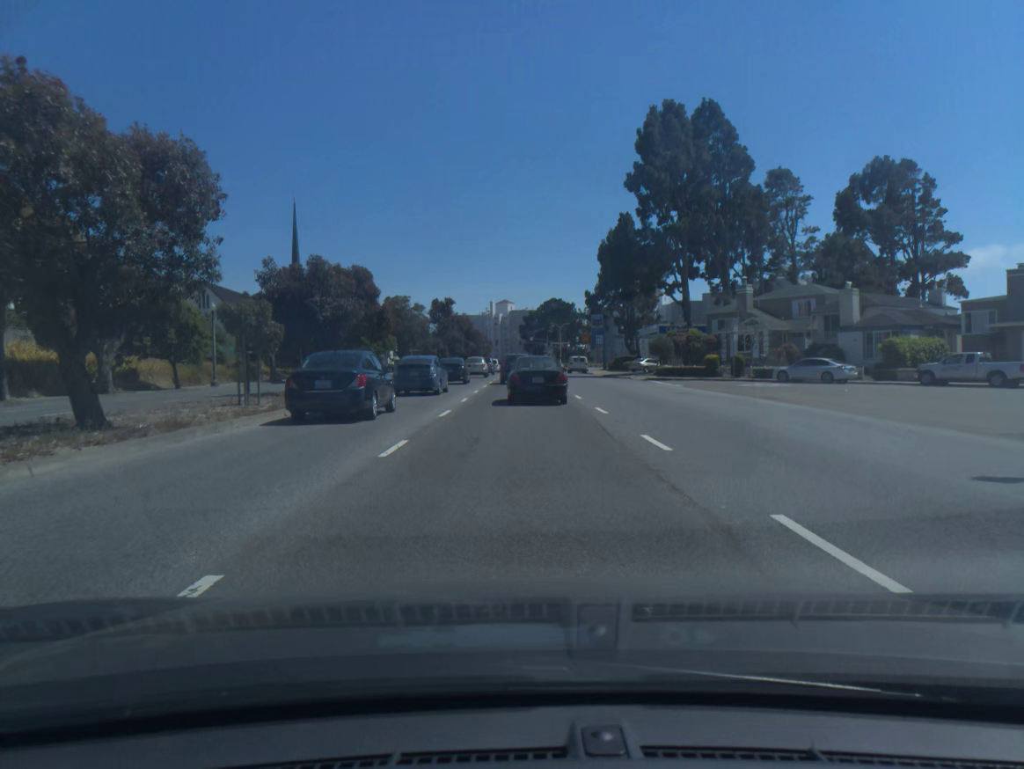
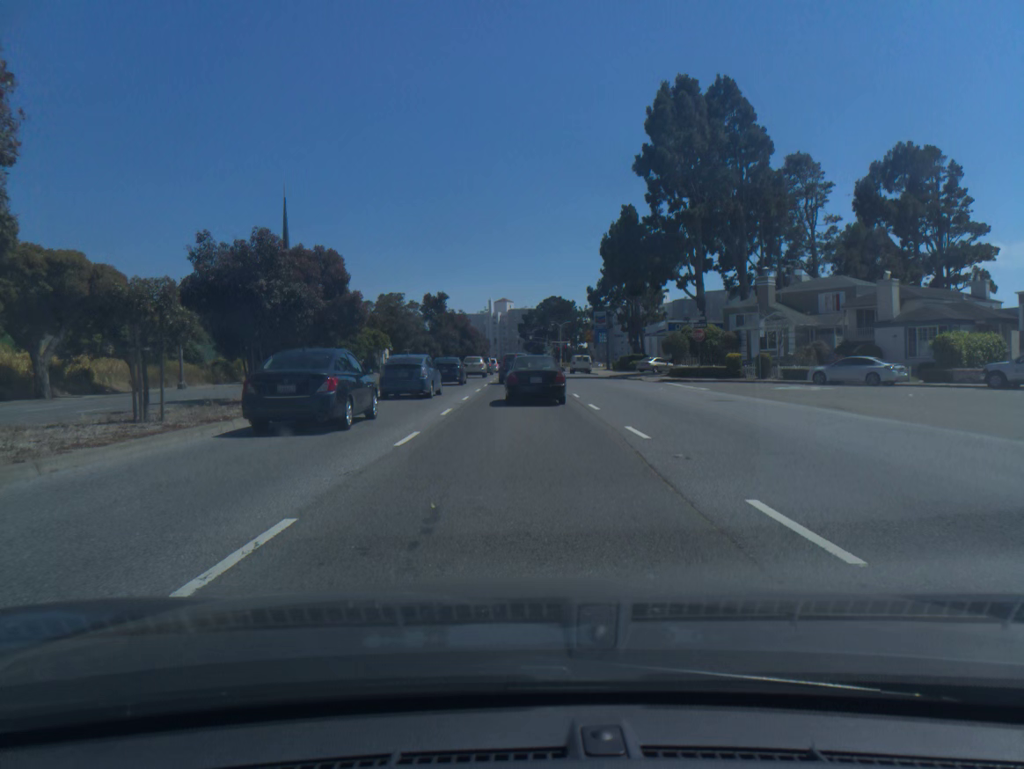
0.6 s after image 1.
(0.0, +5.9) m; 0°
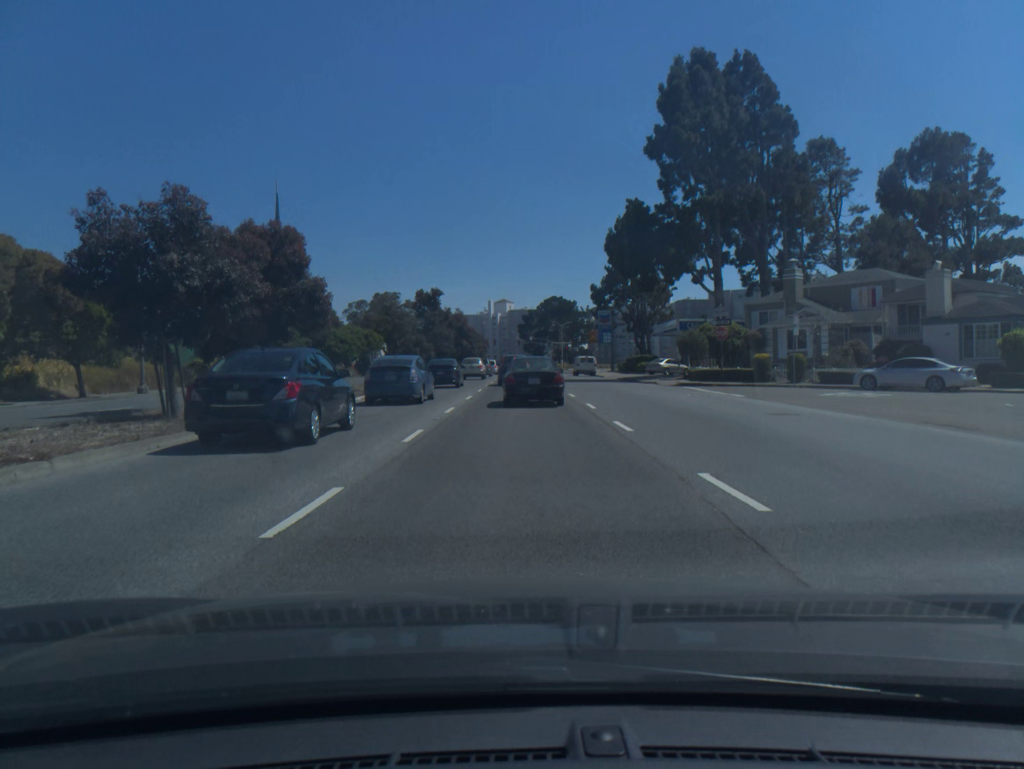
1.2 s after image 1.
(0.0, +5.8) m; 0°
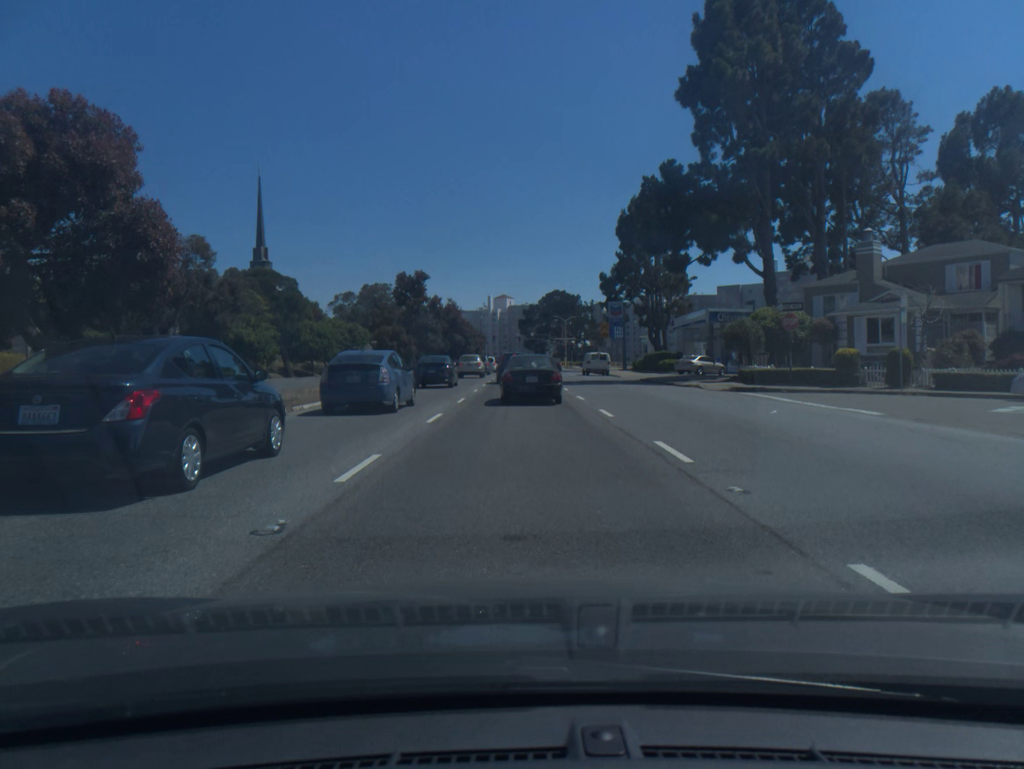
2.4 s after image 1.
(0.0, +11.3) m; 0°
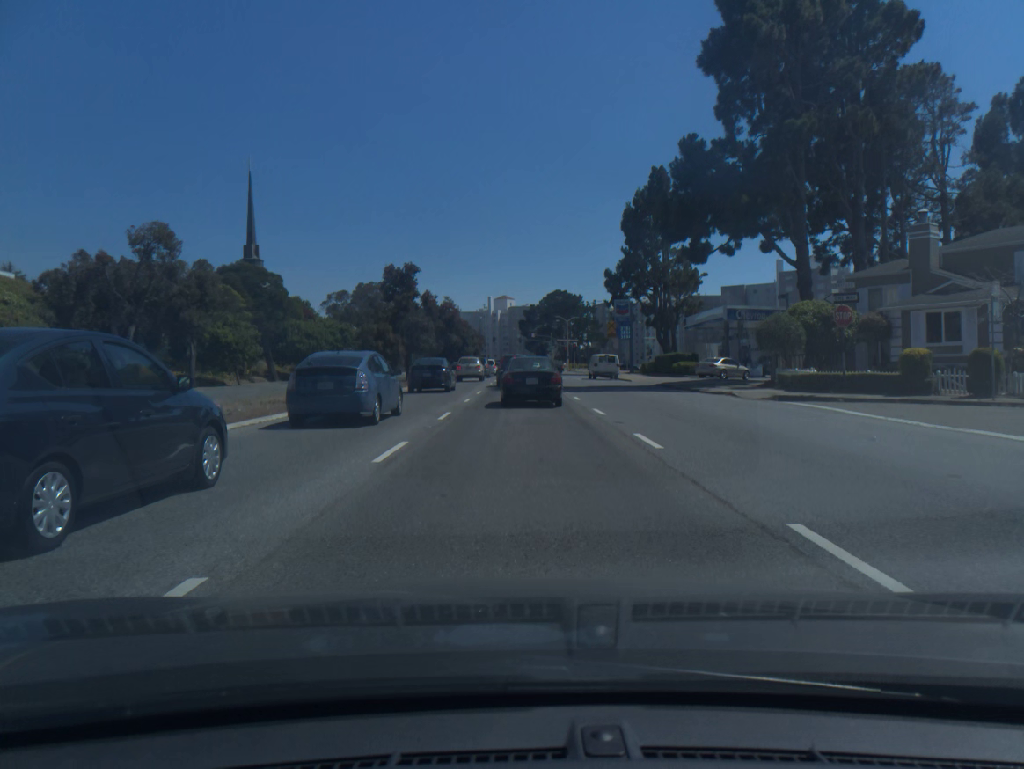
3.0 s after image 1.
(0.0, +5.6) m; 0°
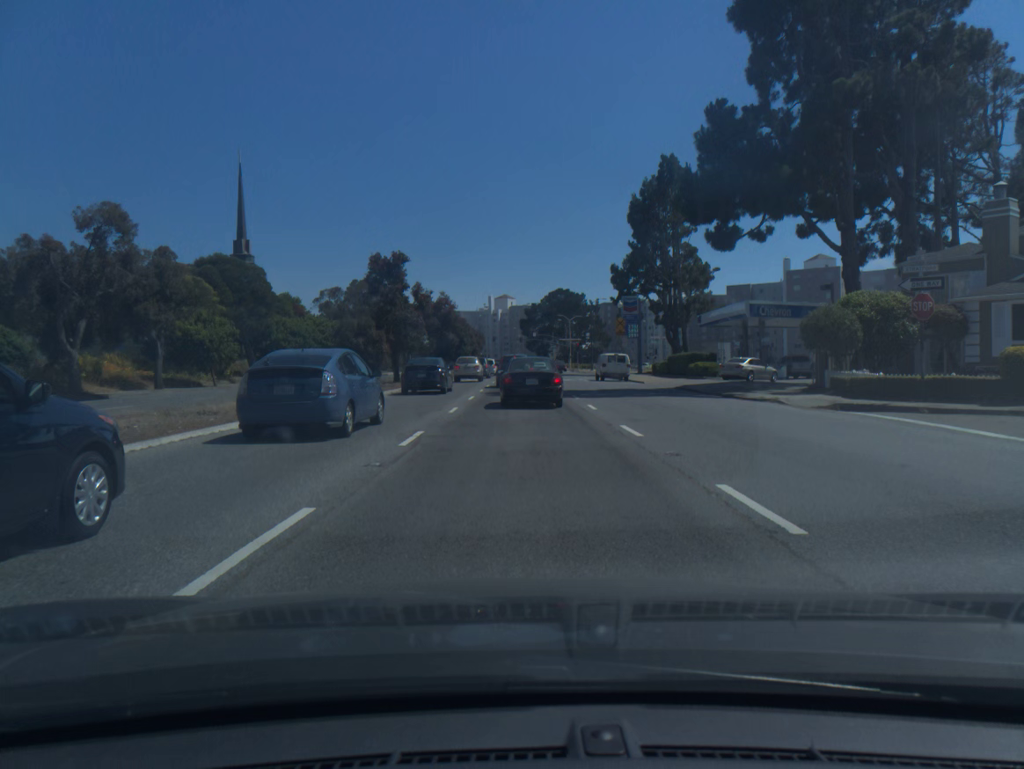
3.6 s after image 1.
(0.0, +5.5) m; 0°
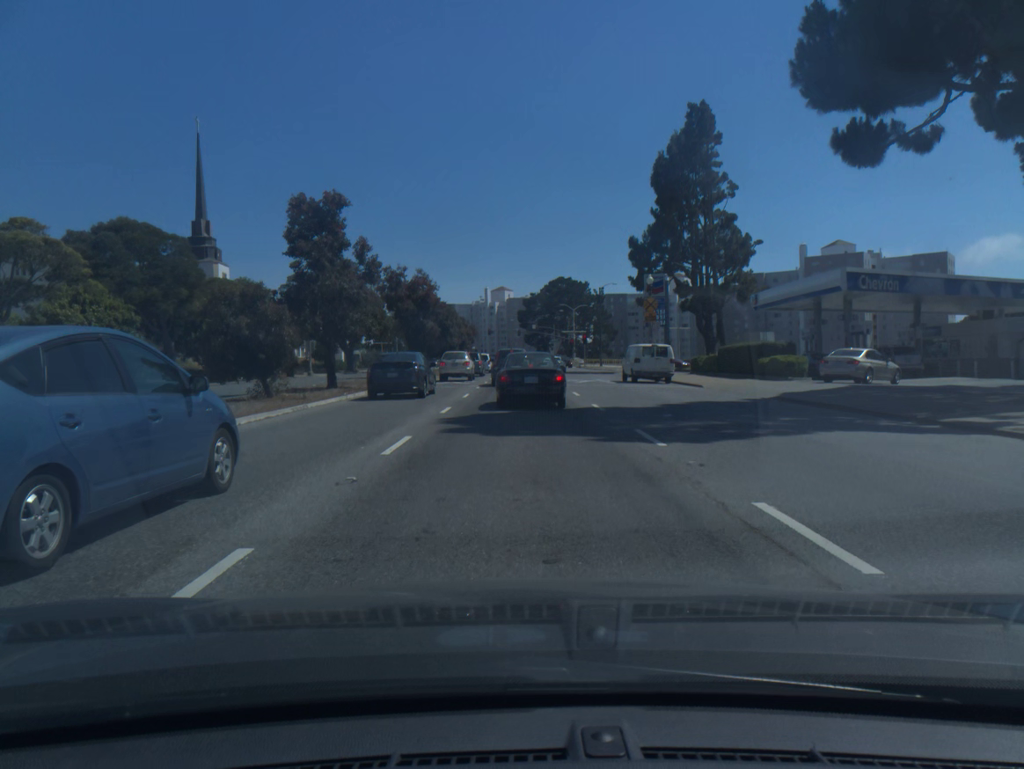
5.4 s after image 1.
(0.0, +16.1) m; 0°
